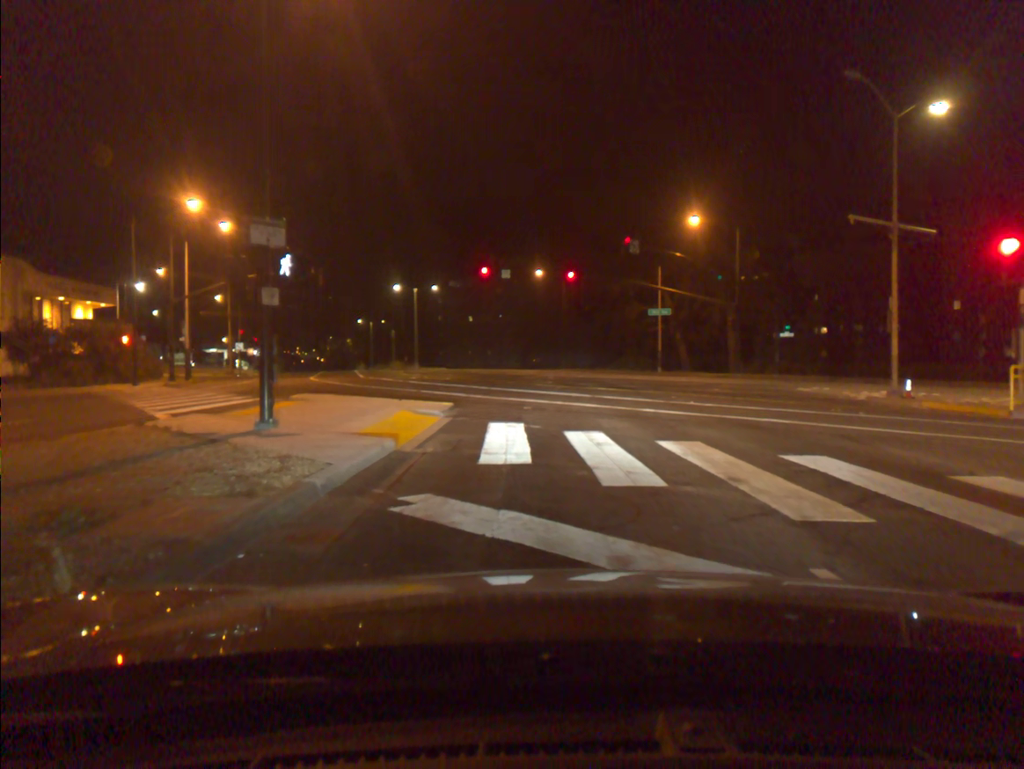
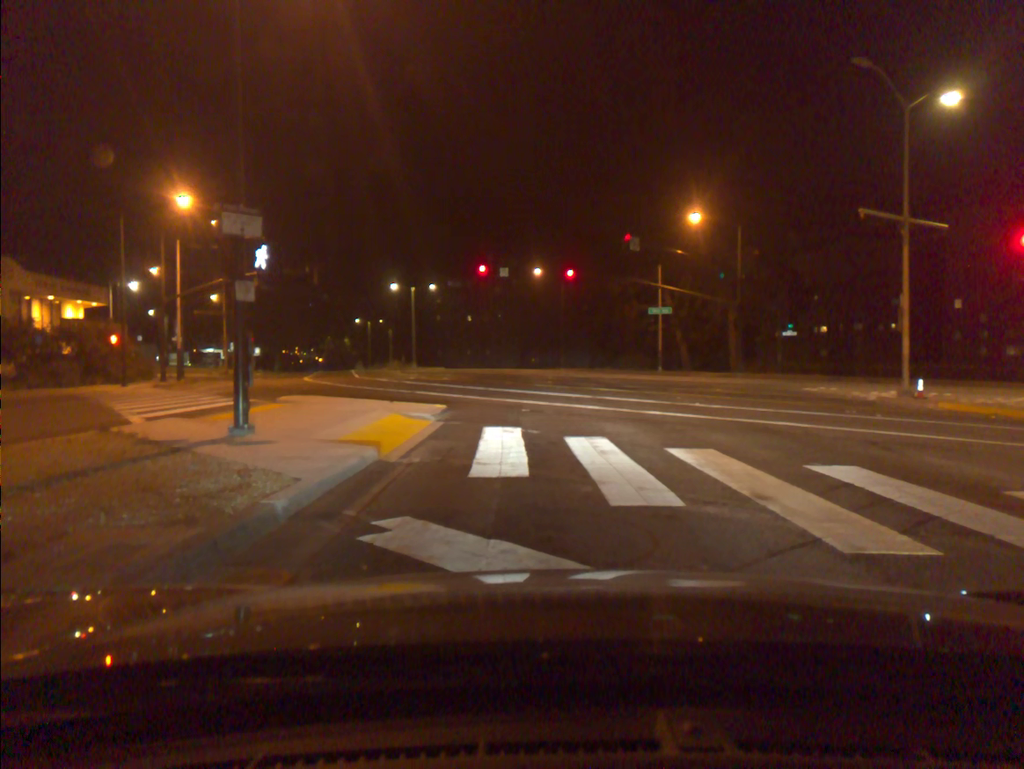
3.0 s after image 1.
(0.0, +1.0) m; 0°
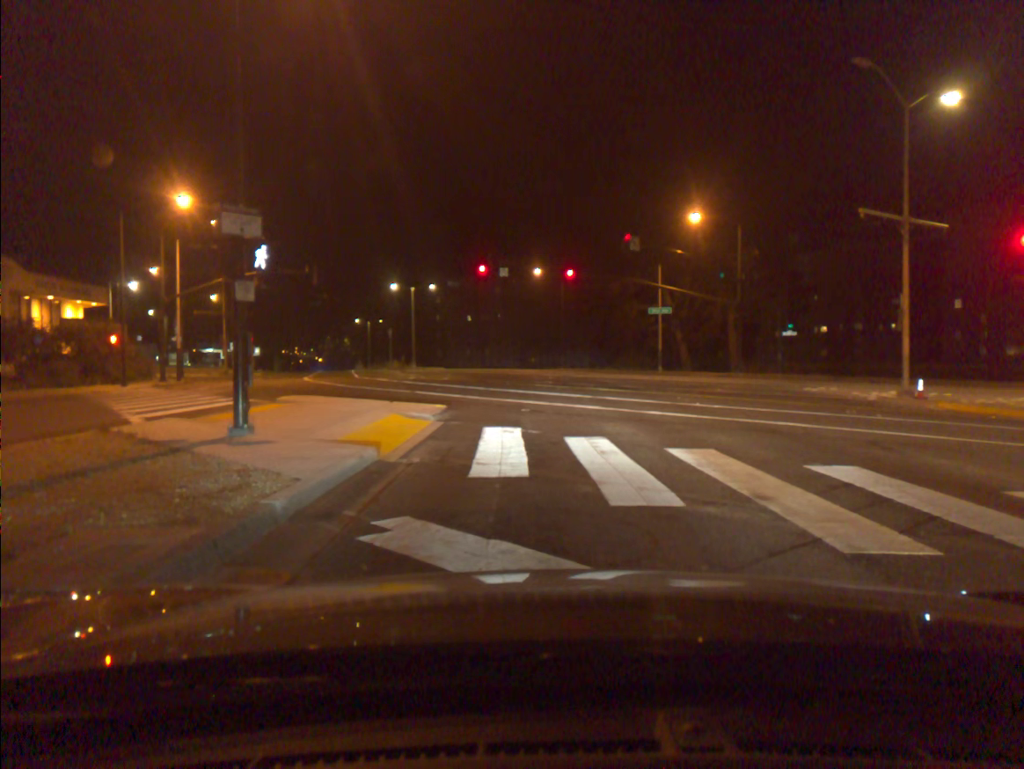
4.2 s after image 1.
(0.0, 0.0) m; 0°
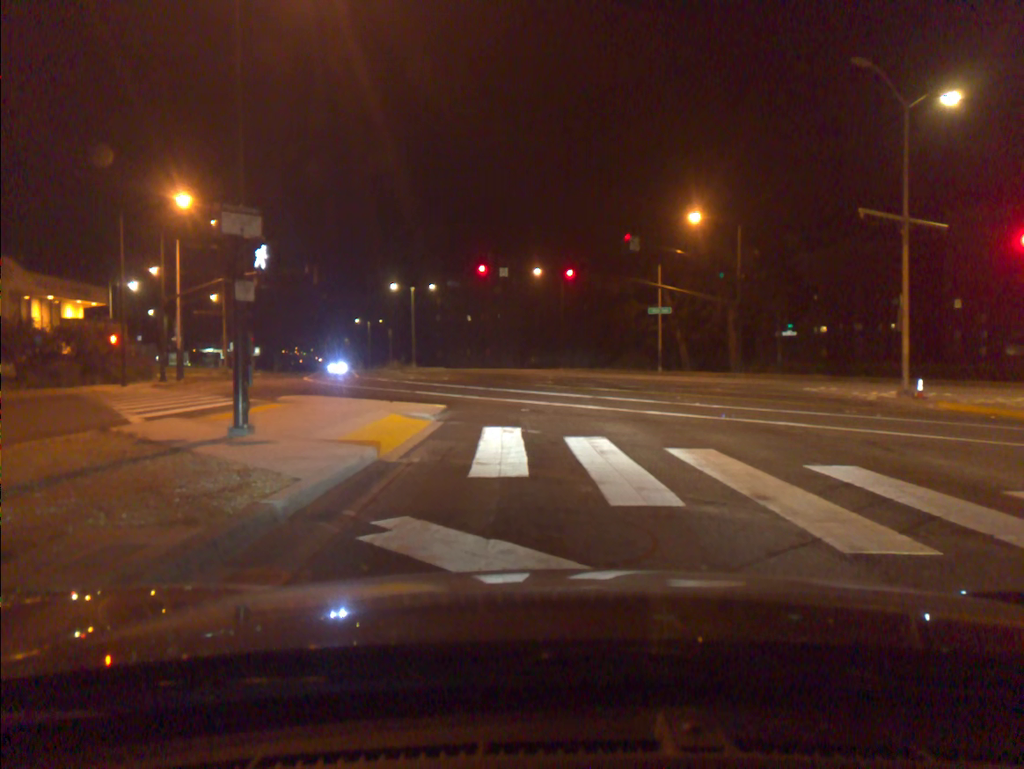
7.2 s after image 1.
(0.0, 0.0) m; 0°
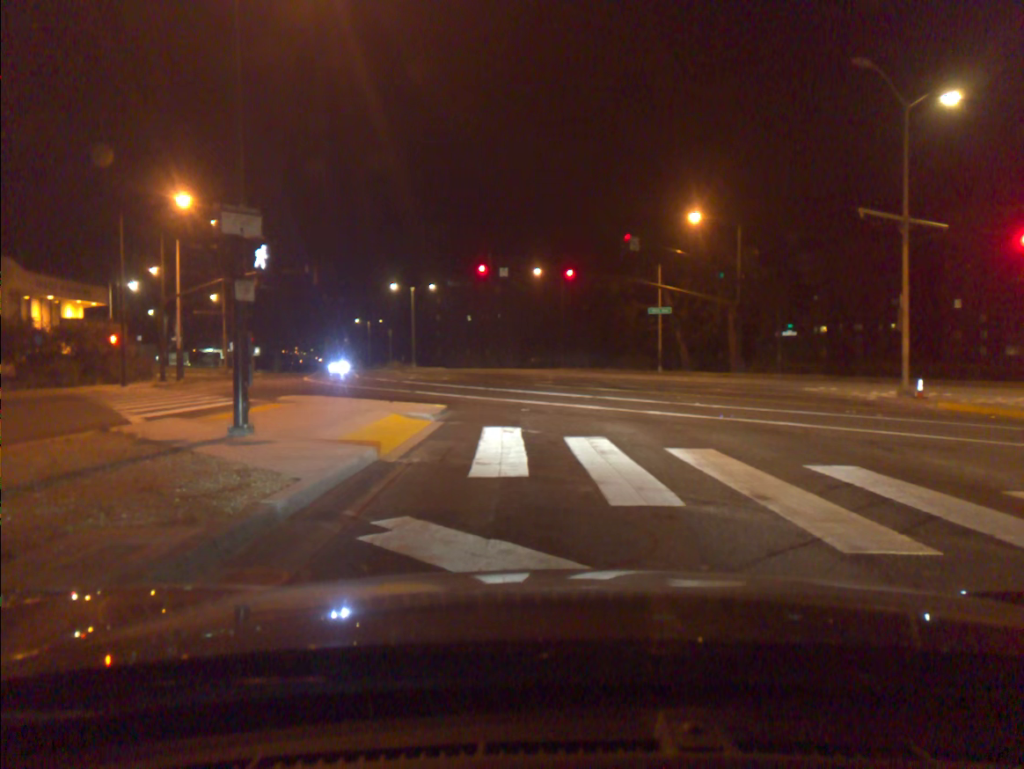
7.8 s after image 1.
(0.0, 0.0) m; 0°
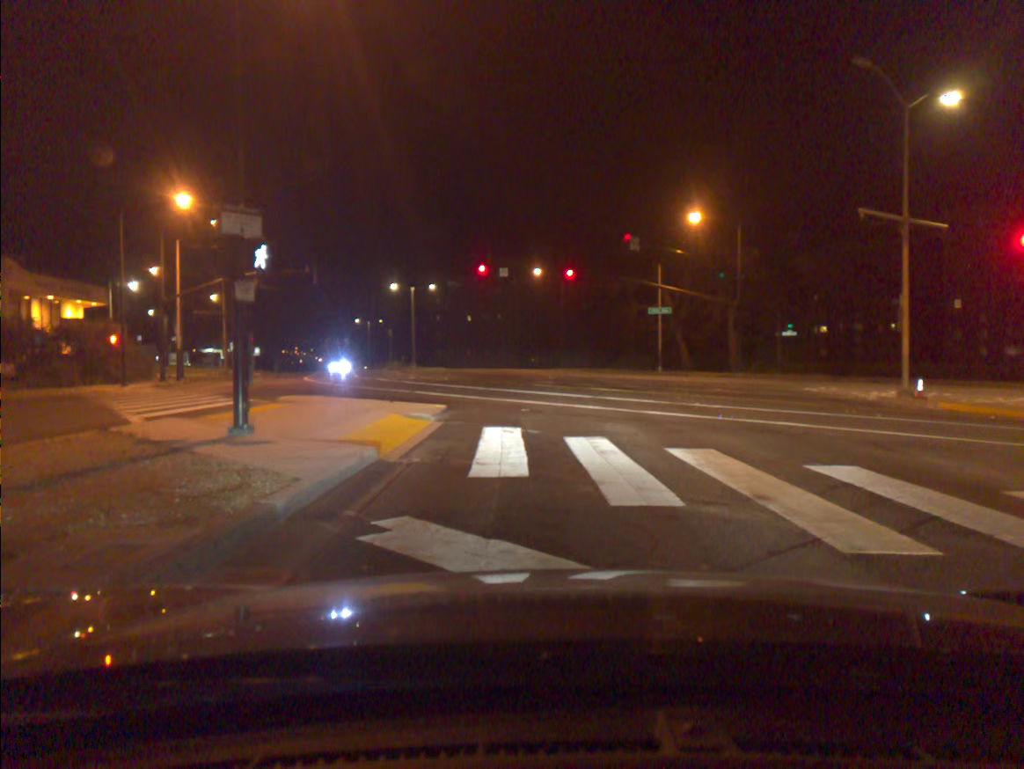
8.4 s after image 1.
(0.0, 0.0) m; 0°
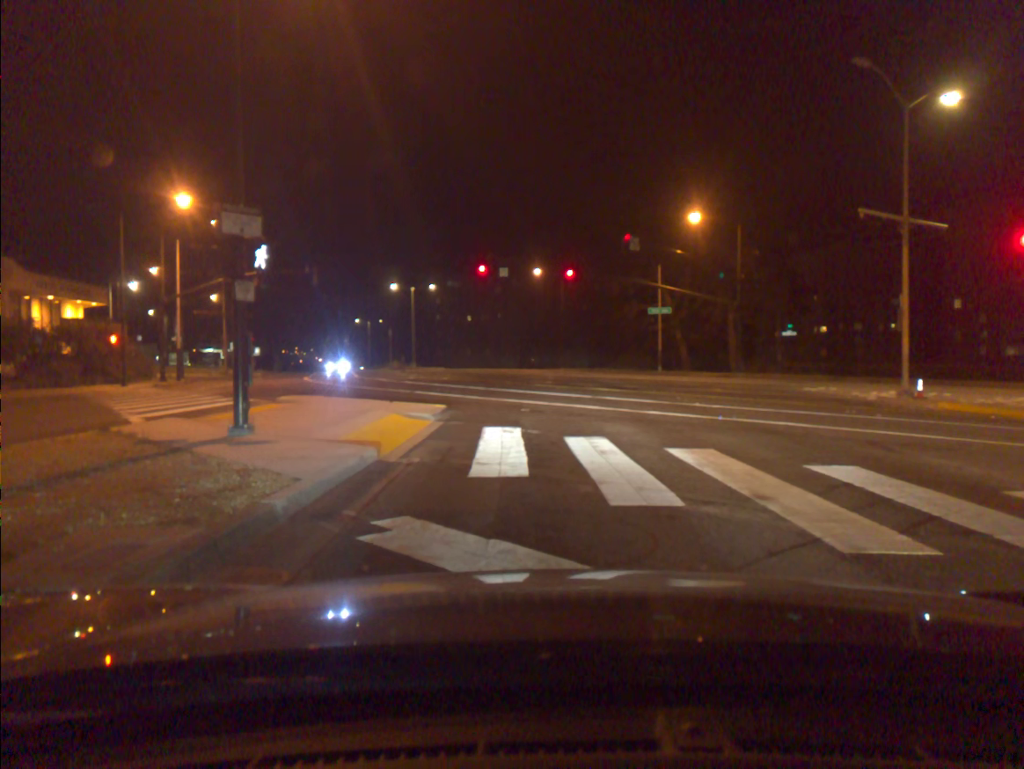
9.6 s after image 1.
(0.0, 0.0) m; 0°
